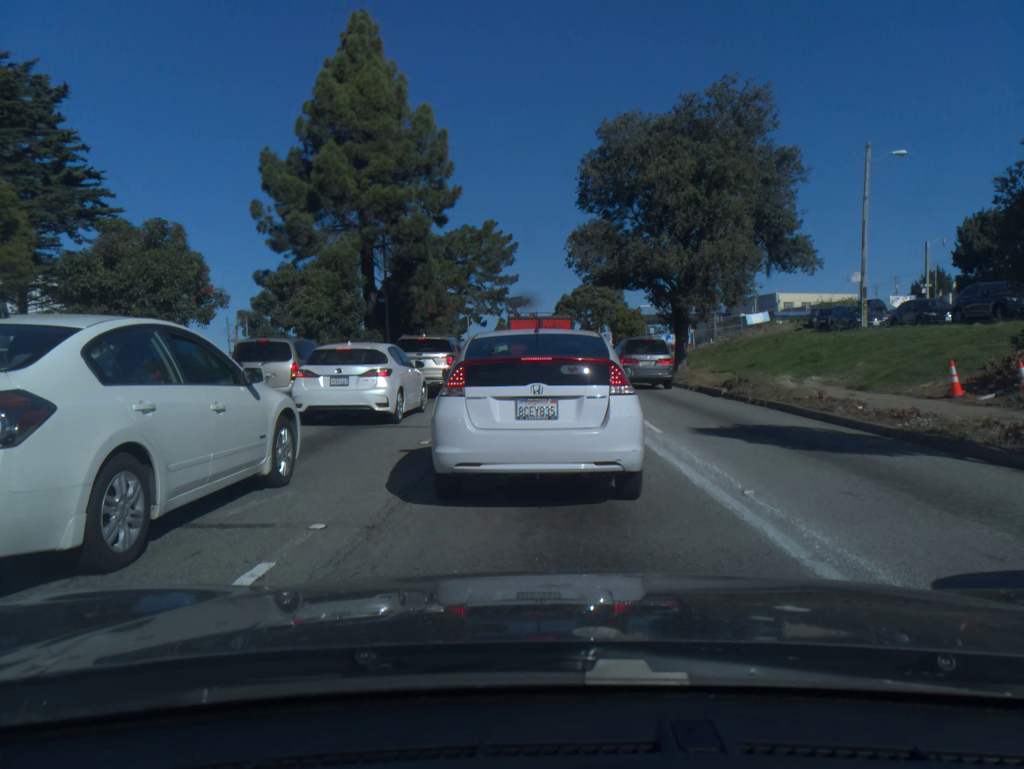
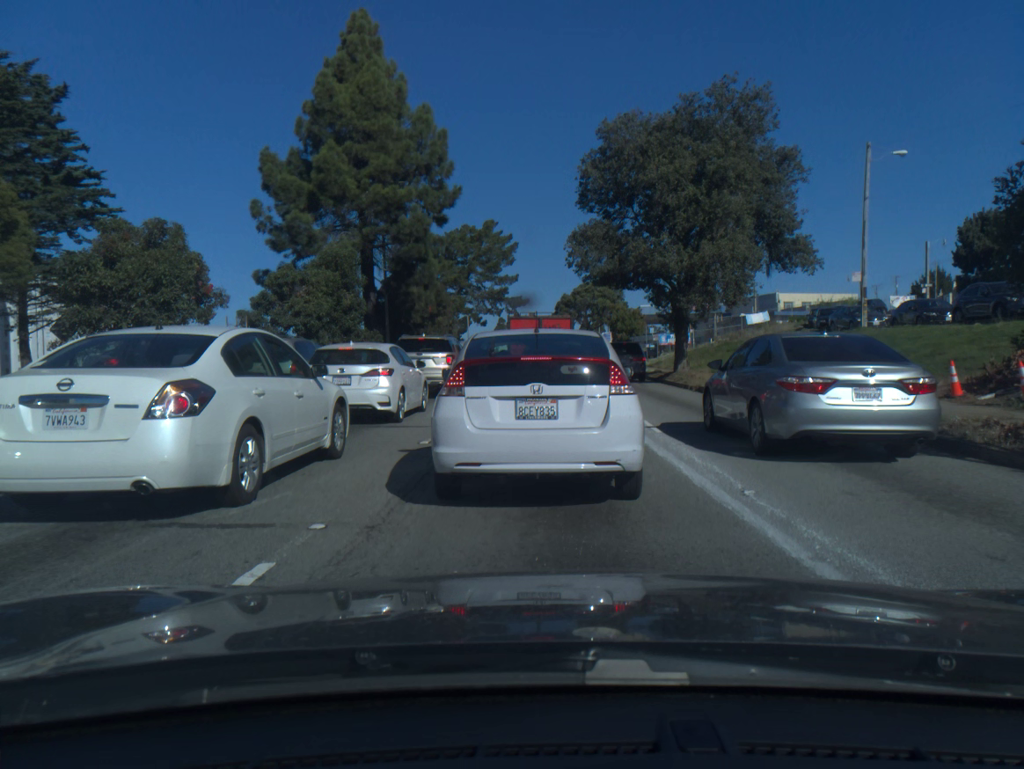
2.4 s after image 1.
(0.0, 0.0) m; 0°
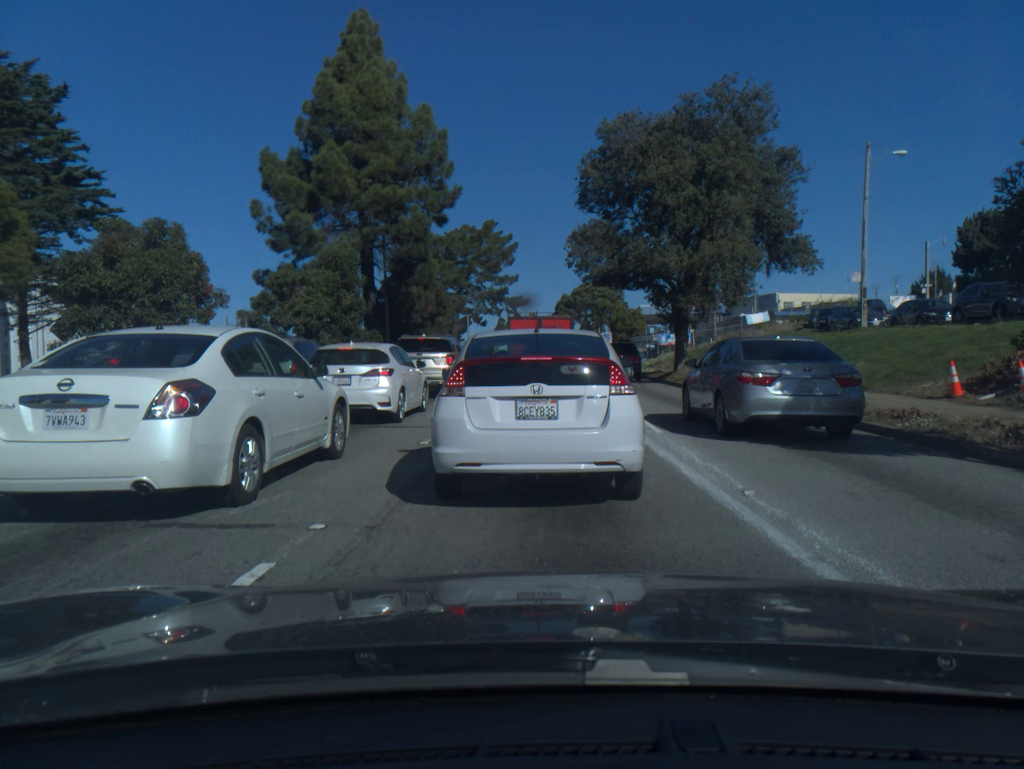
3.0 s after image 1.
(0.0, 0.0) m; 0°
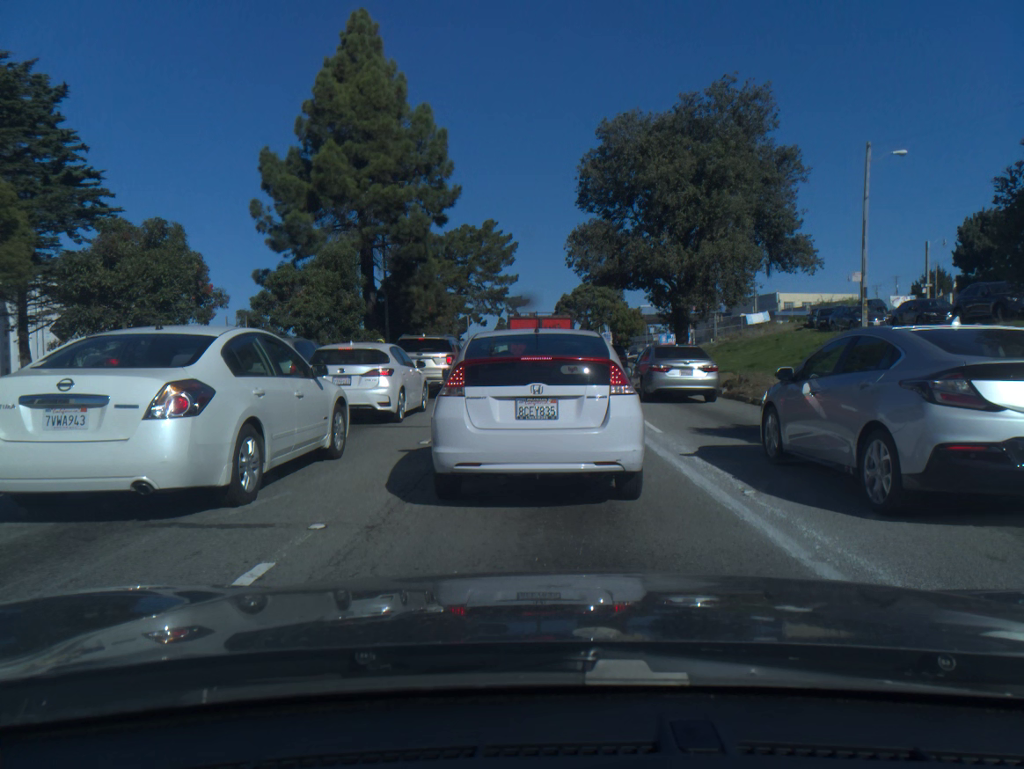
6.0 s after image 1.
(-0.1, 0.0) m; 0°
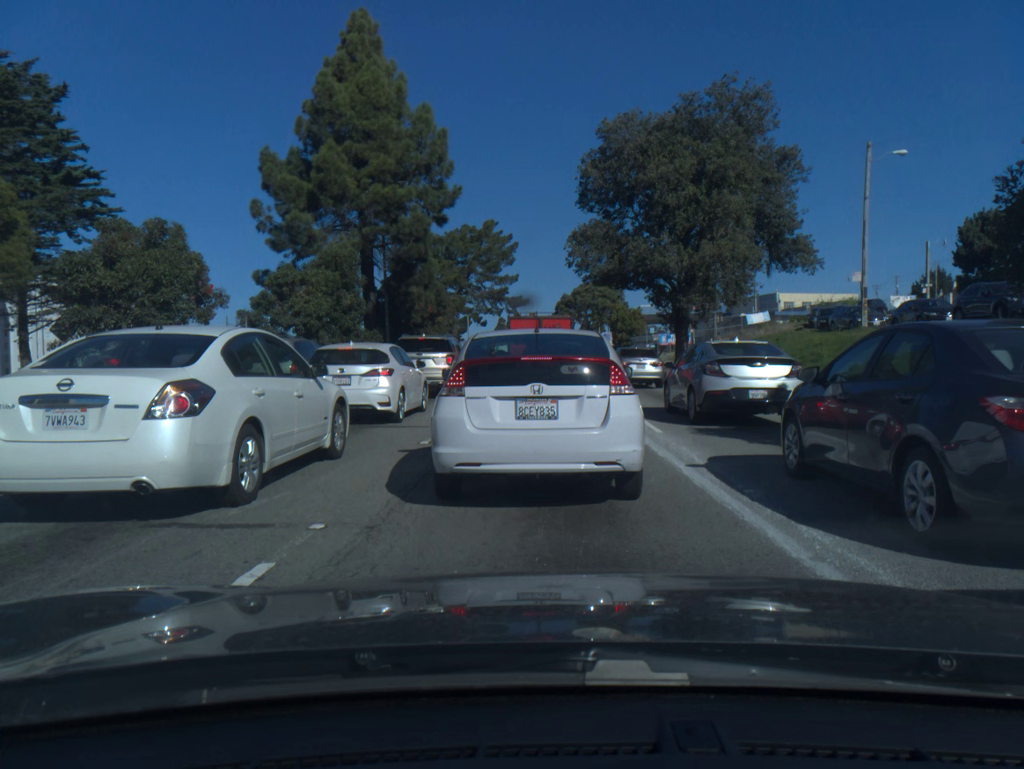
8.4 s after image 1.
(0.0, 0.0) m; 0°
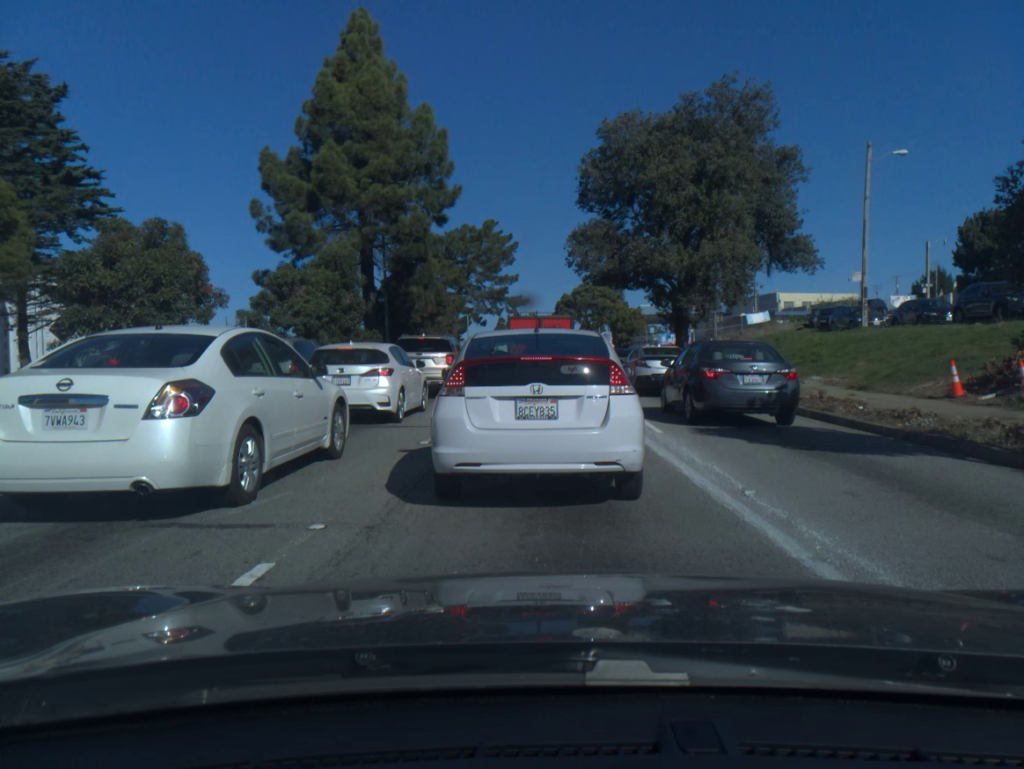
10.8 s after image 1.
(0.0, 0.0) m; 0°
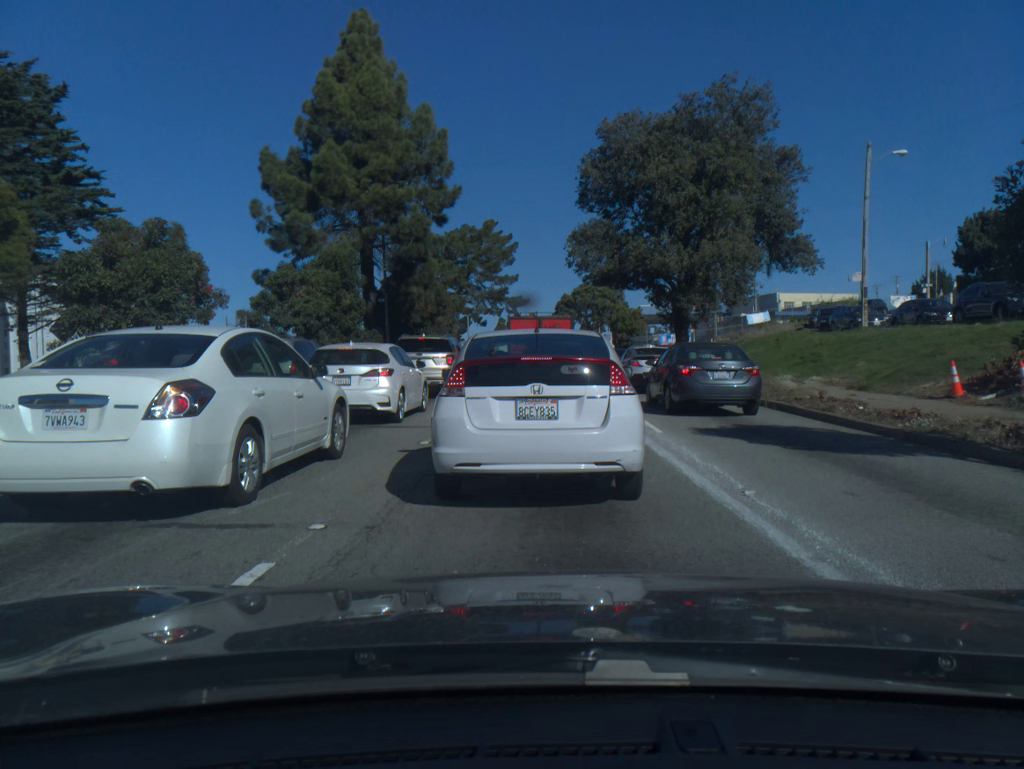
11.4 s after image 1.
(0.0, 0.0) m; 0°
